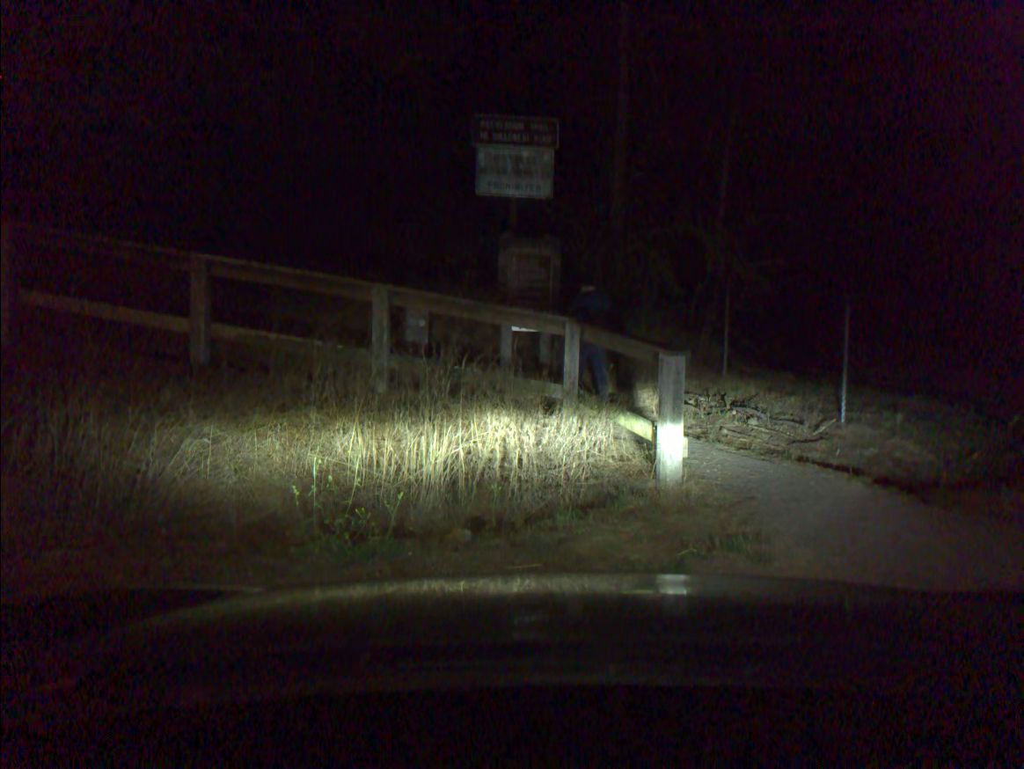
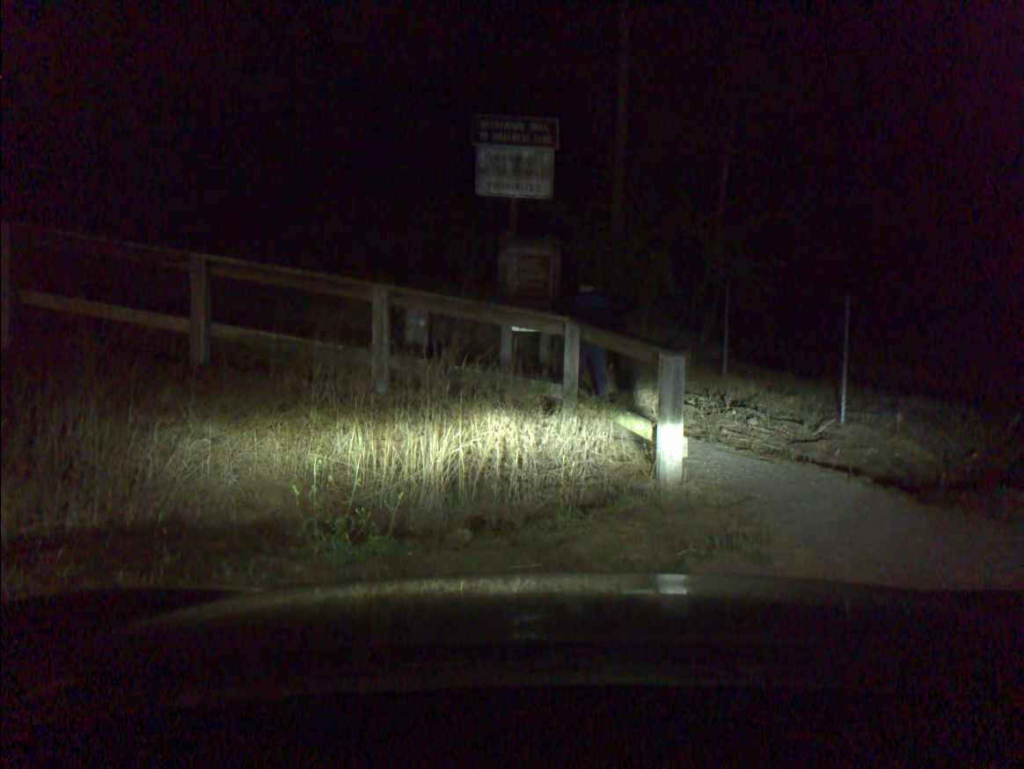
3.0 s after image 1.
(0.0, 0.0) m; 0°
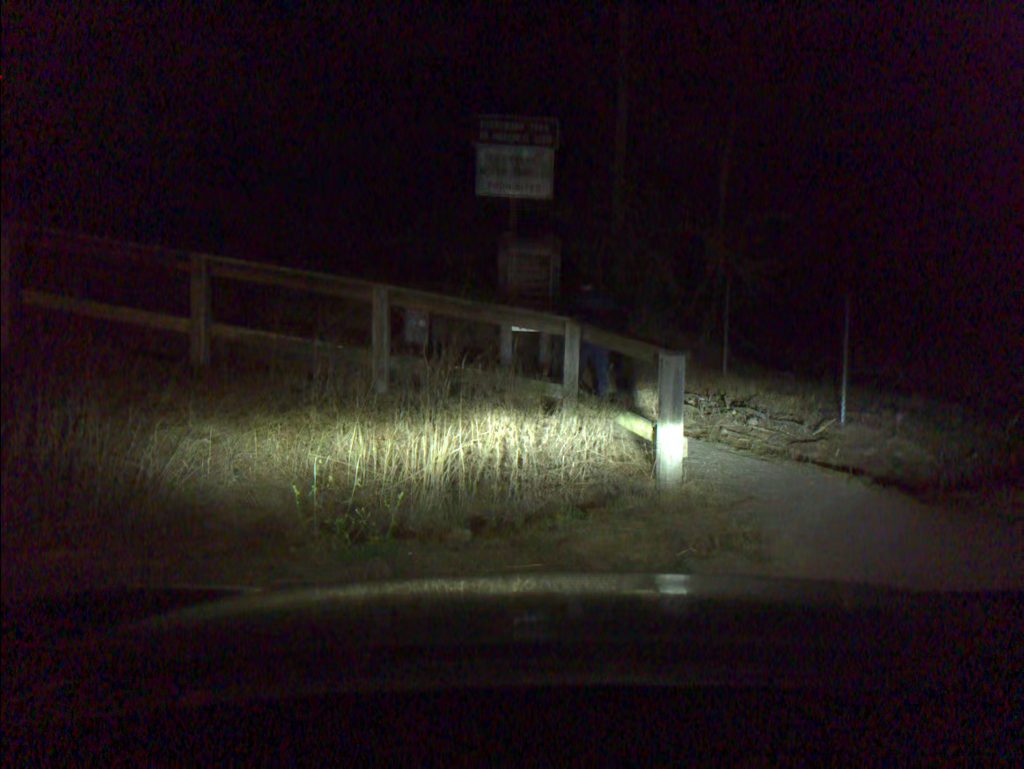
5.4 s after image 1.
(0.0, 0.0) m; 0°
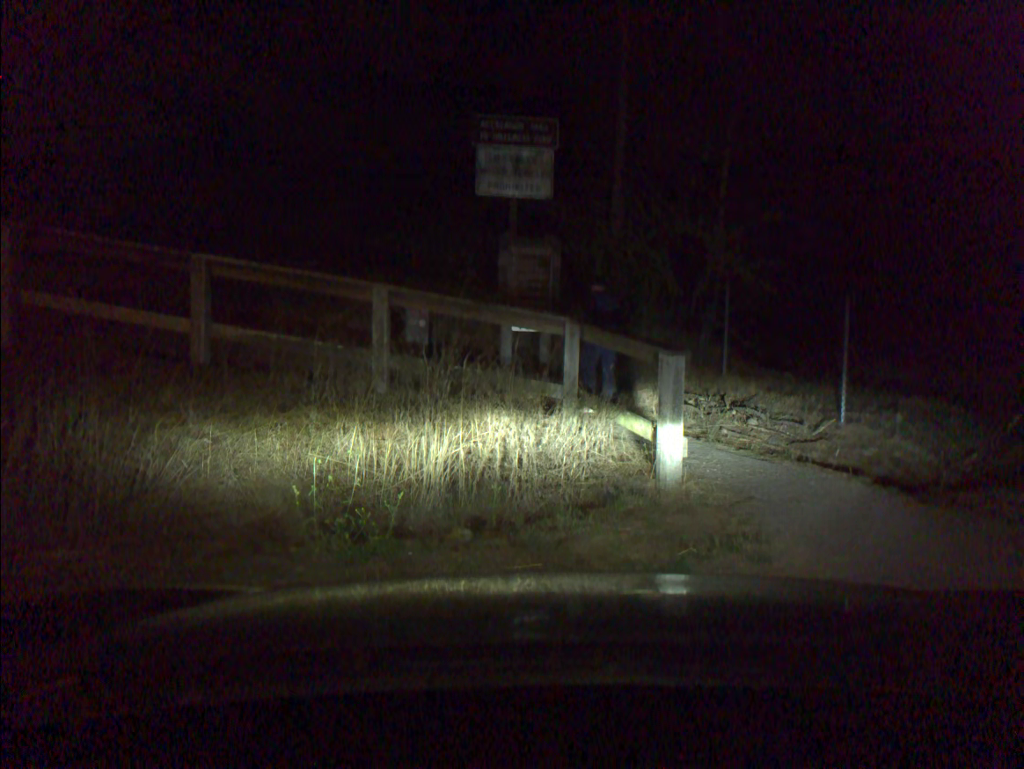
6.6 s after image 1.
(0.0, 0.0) m; 0°
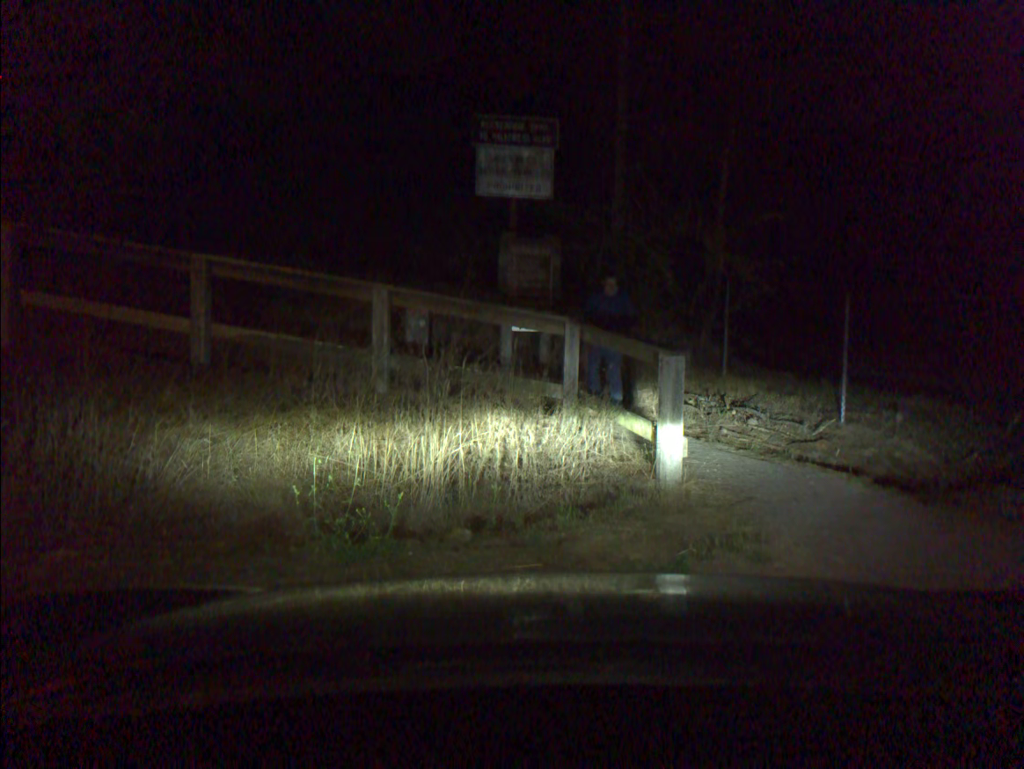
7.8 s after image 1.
(0.0, 0.0) m; 0°
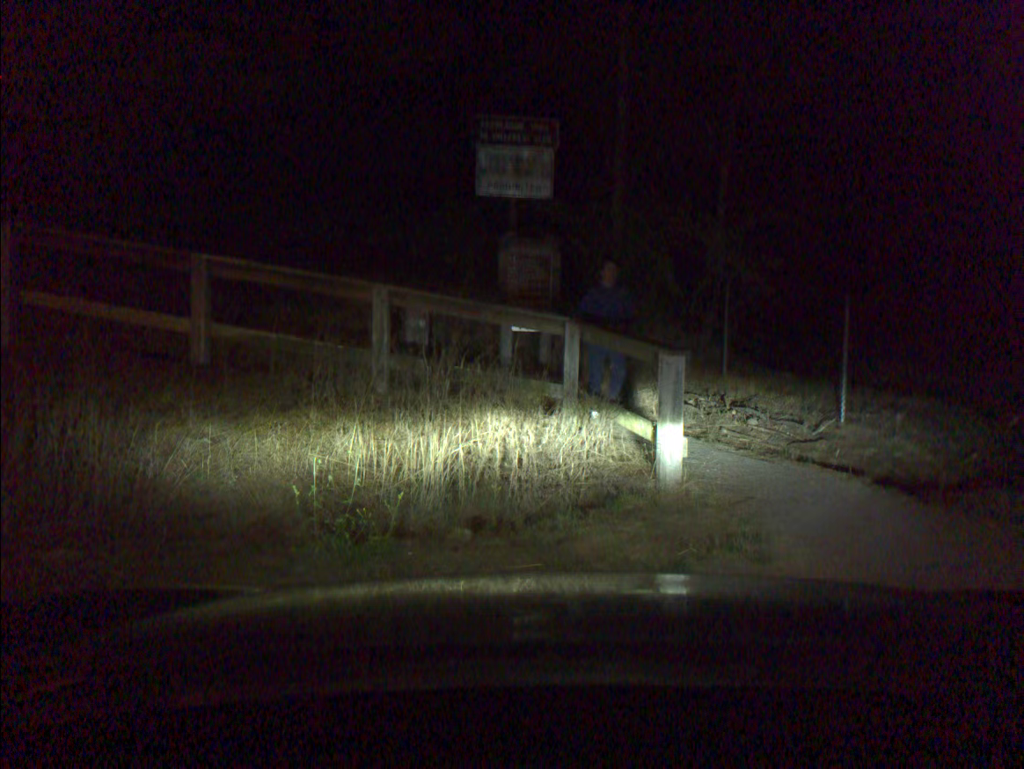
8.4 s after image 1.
(0.0, 0.0) m; 0°
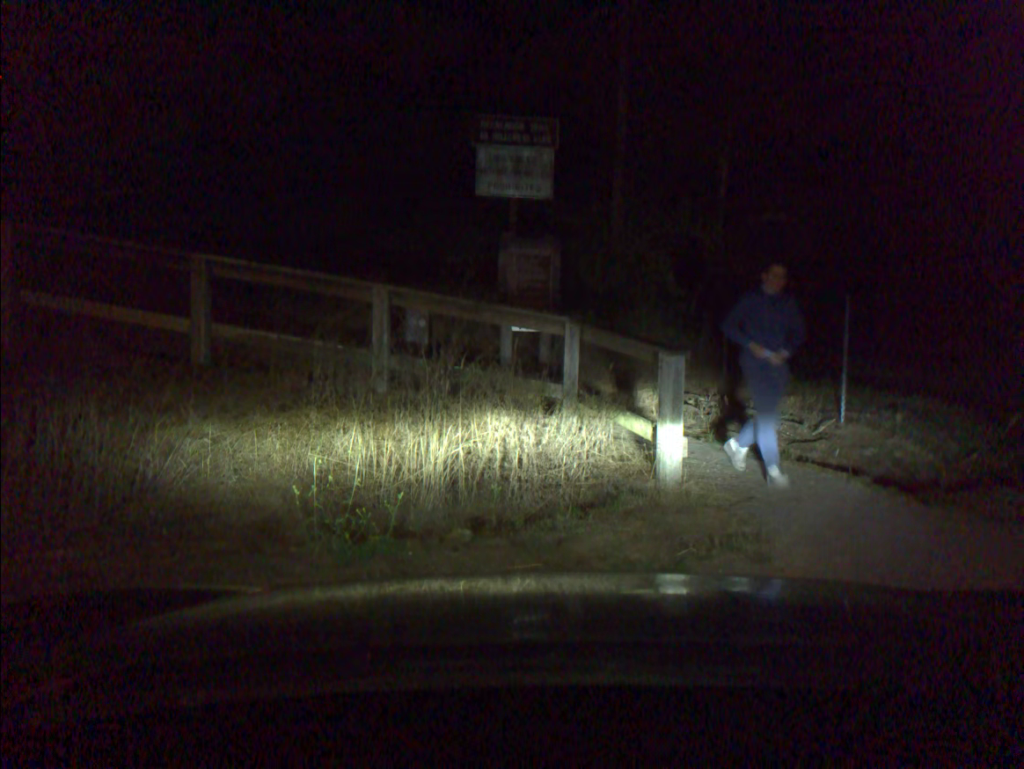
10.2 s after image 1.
(0.0, 0.0) m; 0°
